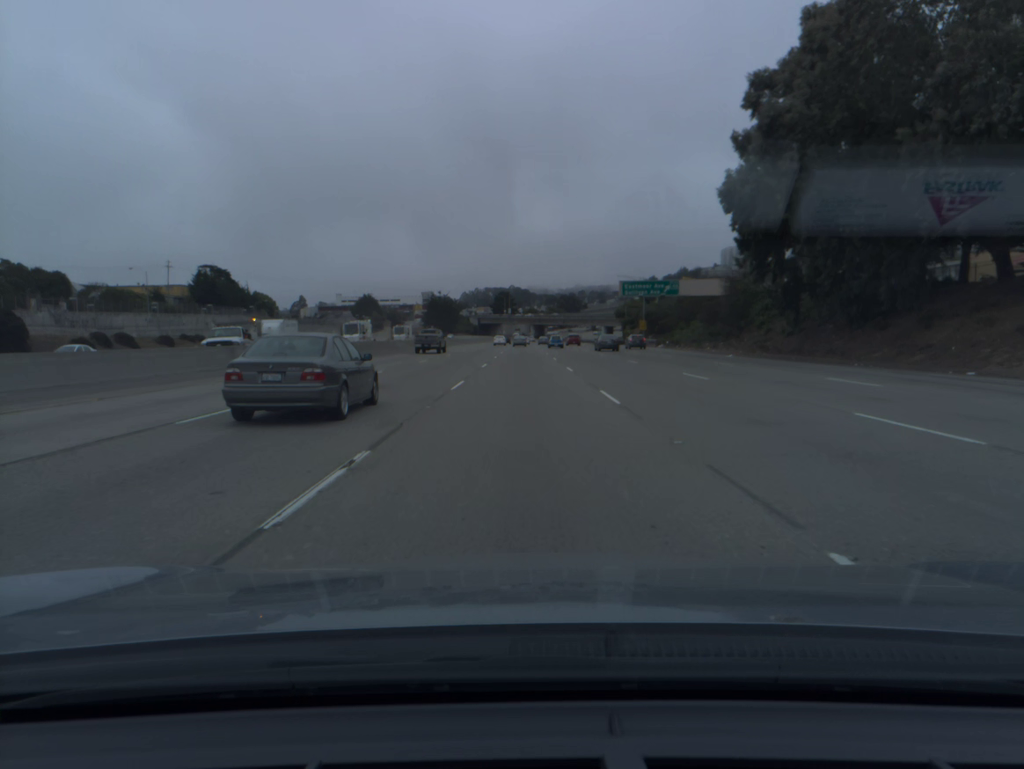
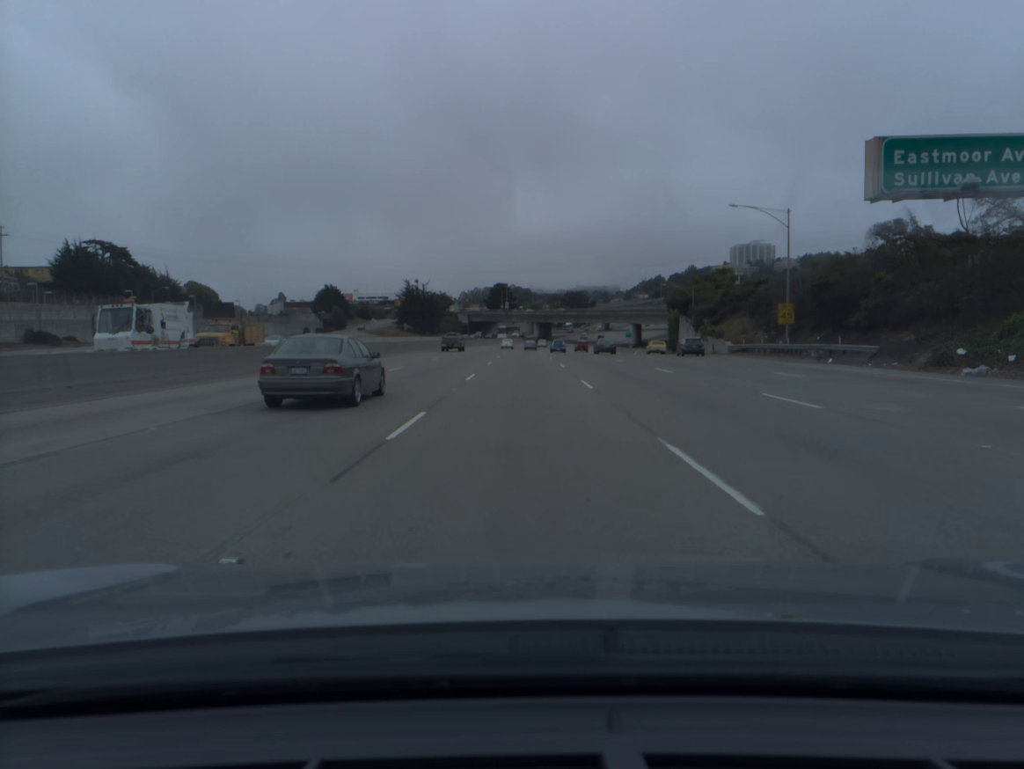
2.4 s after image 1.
(+0.1, +68.3) m; 0°
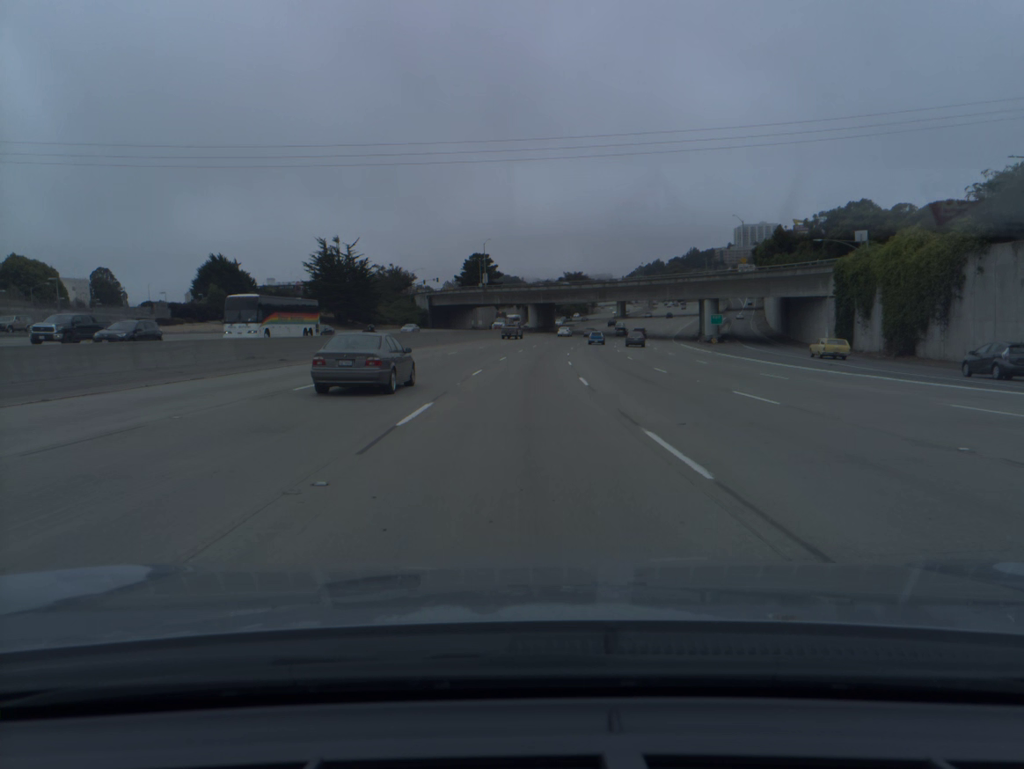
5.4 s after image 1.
(+0.2, +86.0) m; +1°
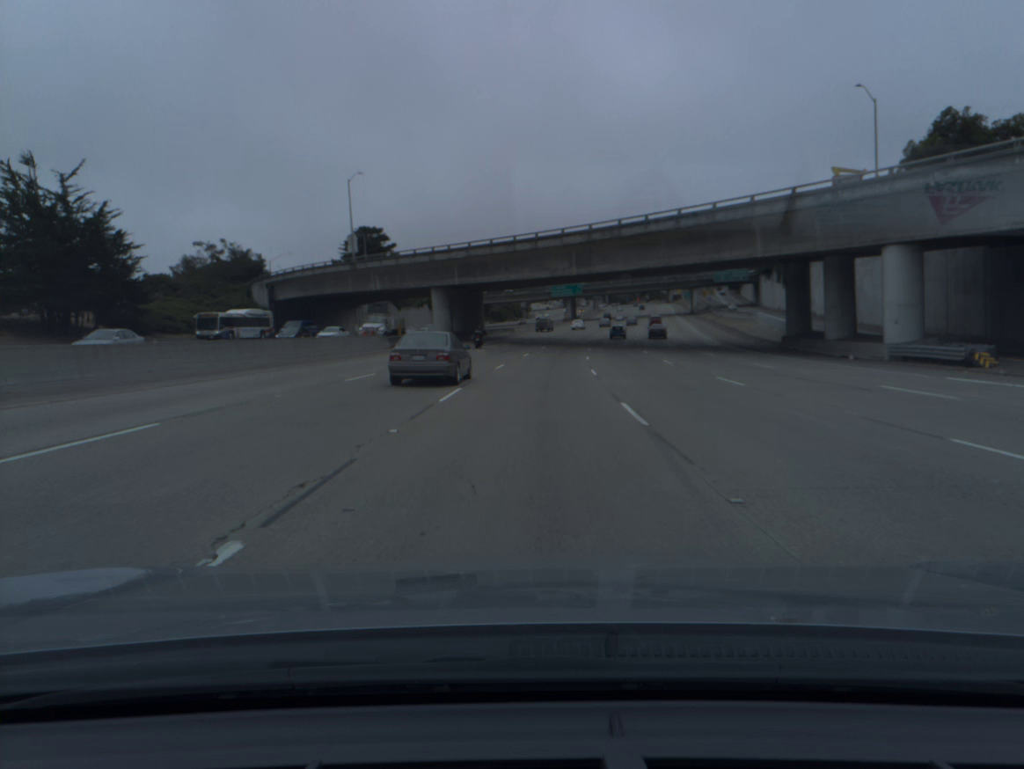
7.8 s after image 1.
(+2.4, +69.0) m; +5°
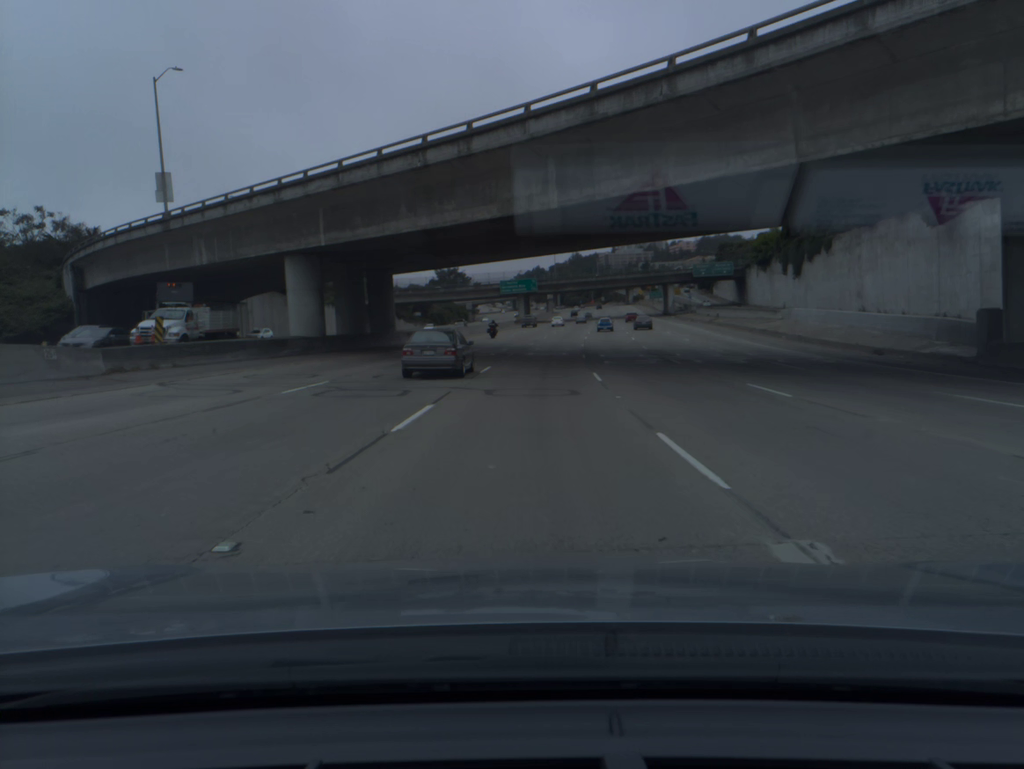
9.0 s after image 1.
(+1.1, +34.1) m; +4°
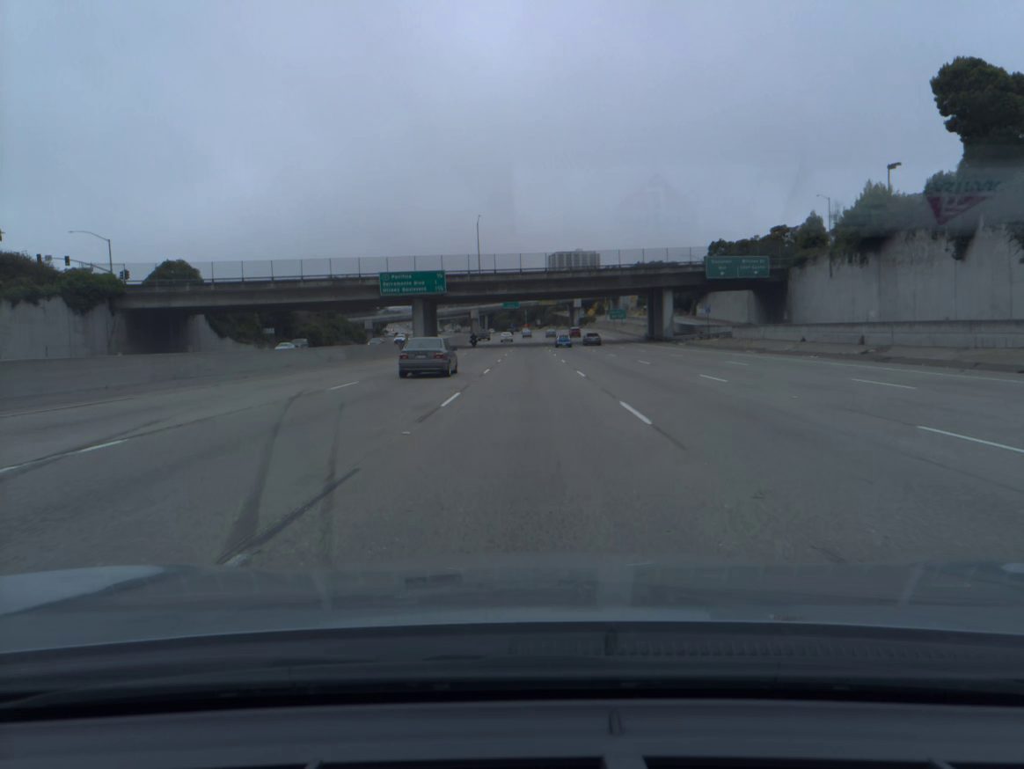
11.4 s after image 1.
(+3.7, +68.0) m; +5°
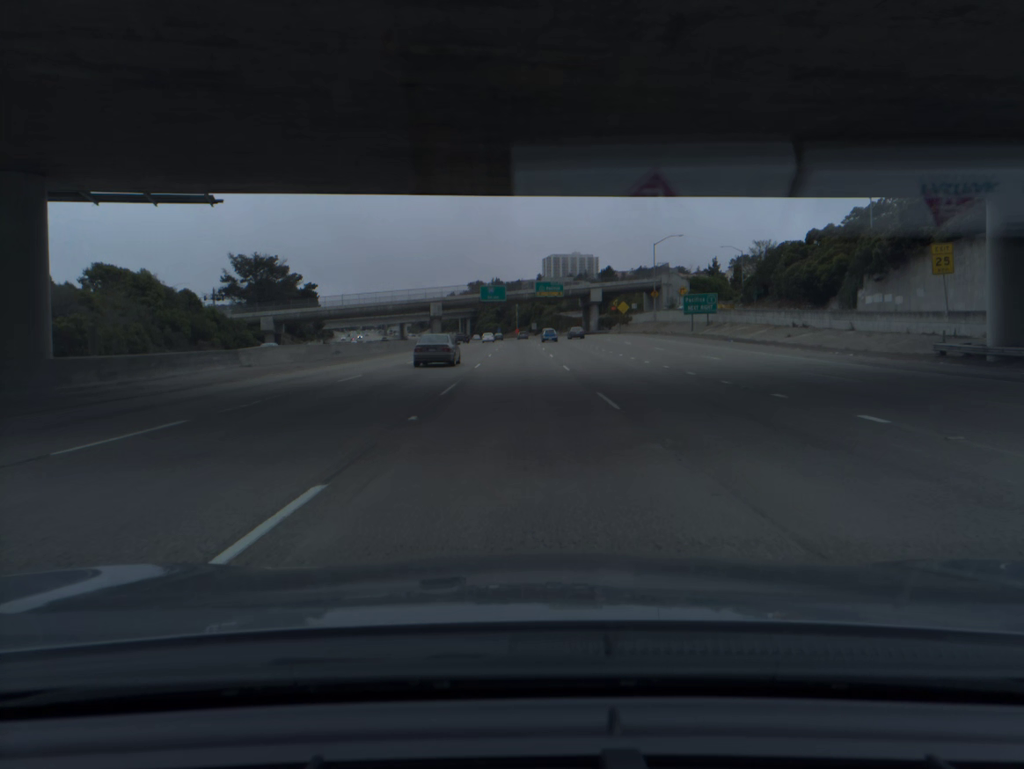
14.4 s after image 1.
(+0.7, +85.4) m; +1°
